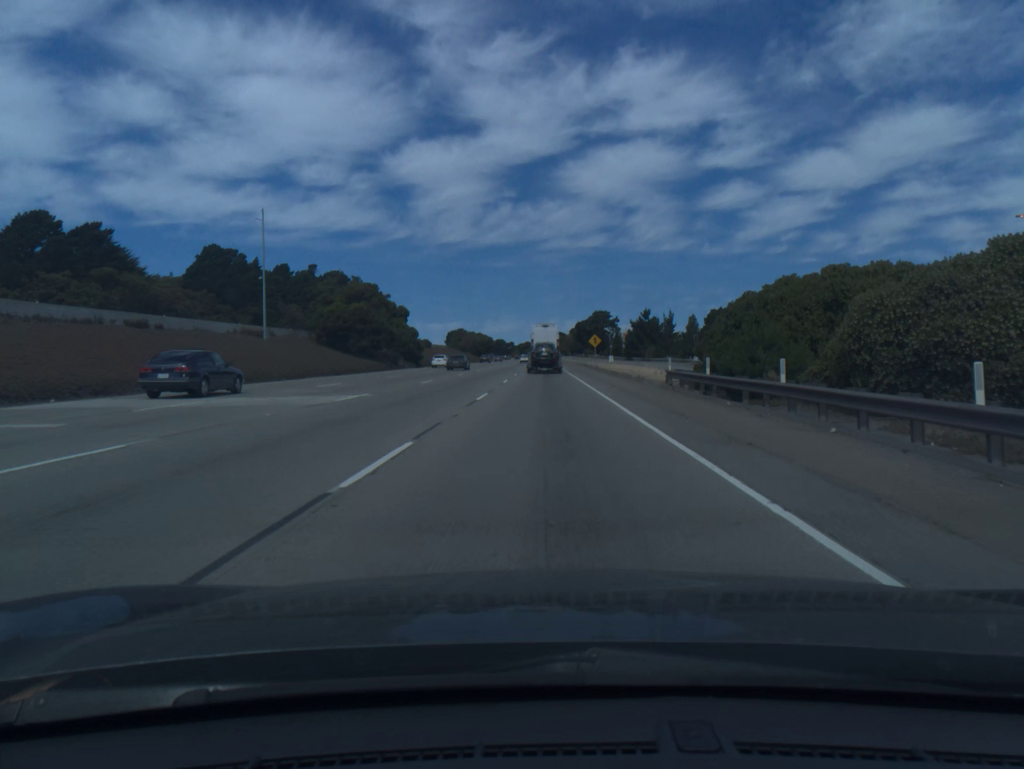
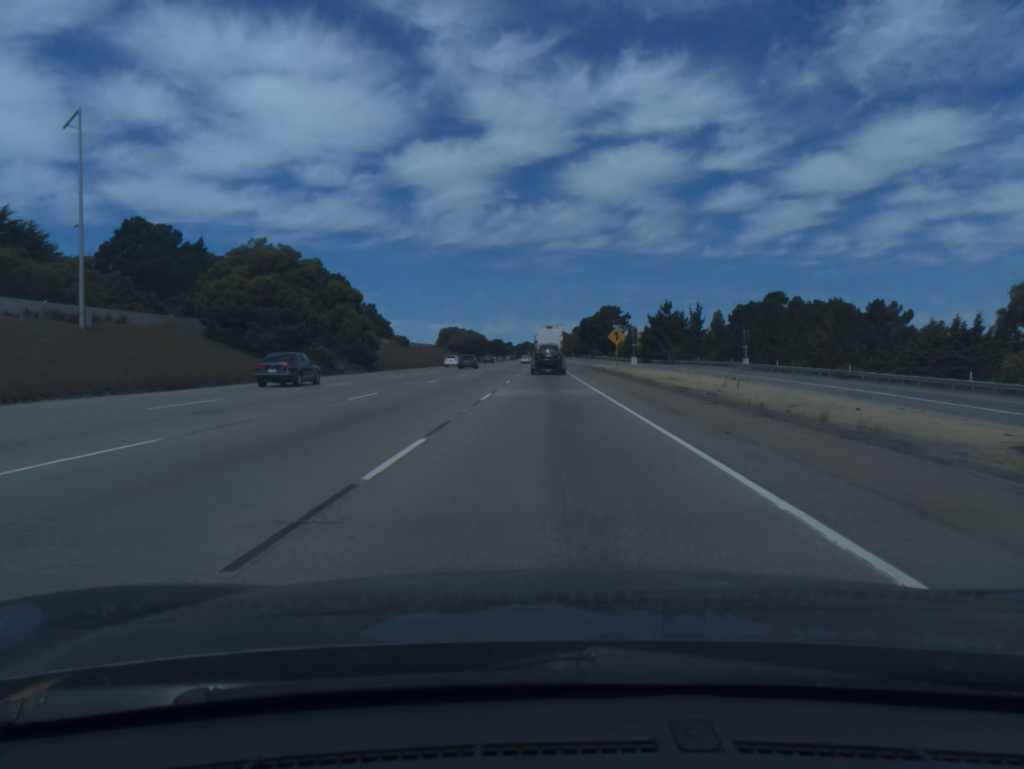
(0.0, +28.5) m; 0°
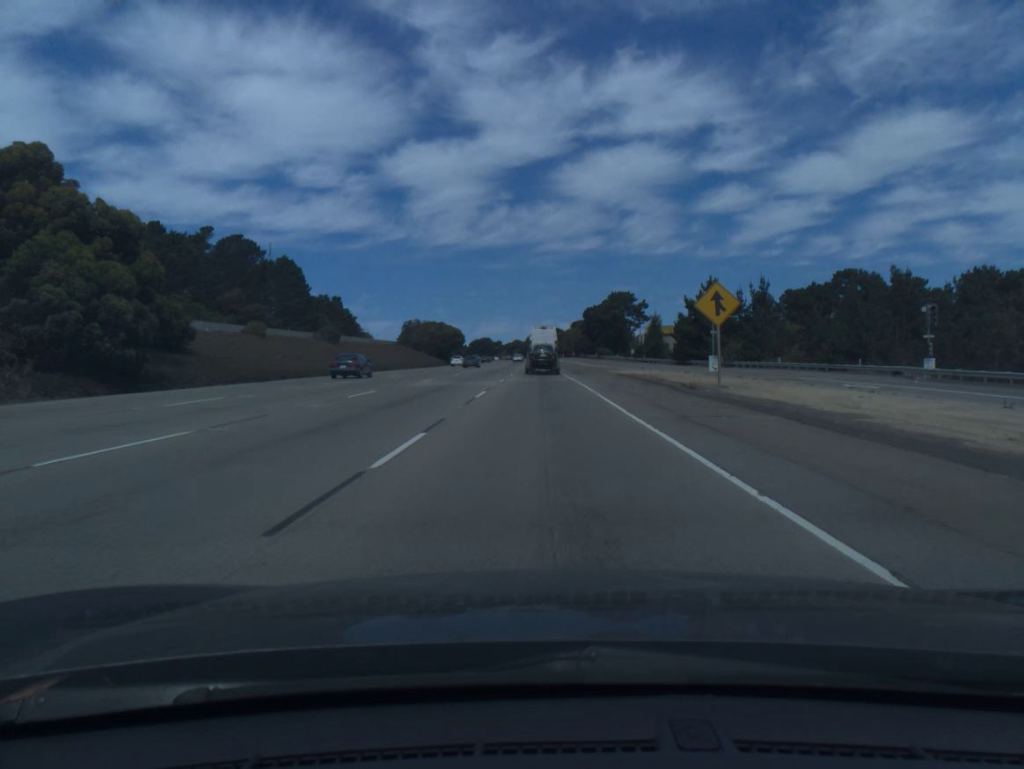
(+0.2, +42.9) m; 0°
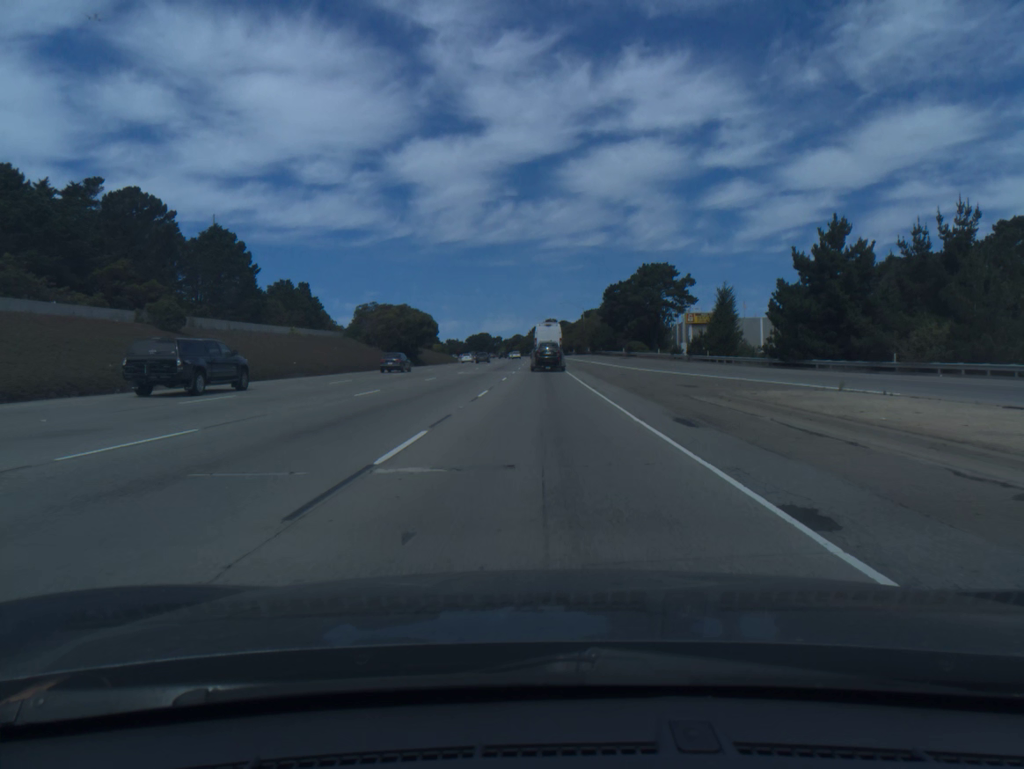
(0.0, +43.2) m; 0°
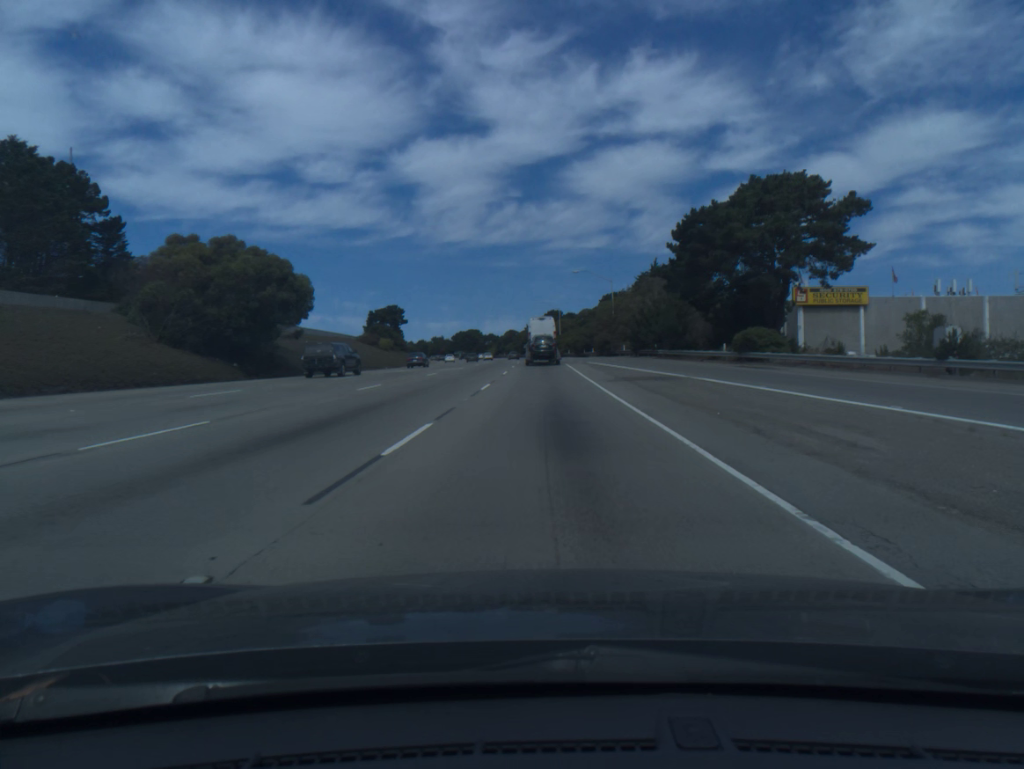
(-0.1, +58.0) m; 0°
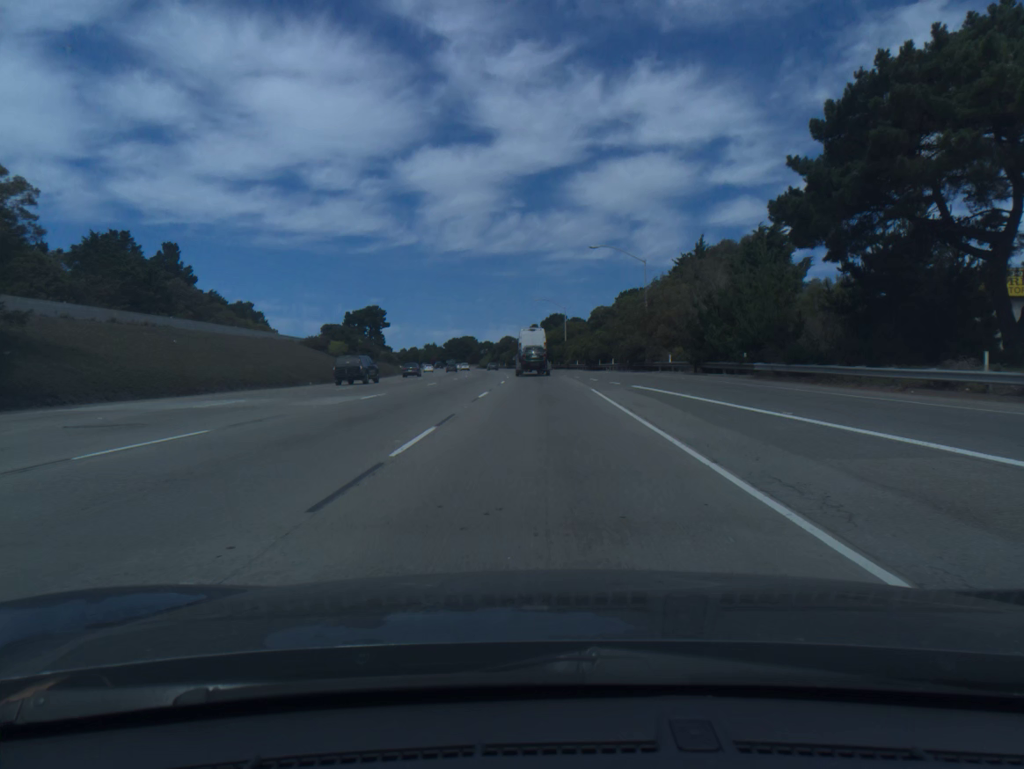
(0.0, +29.0) m; 0°
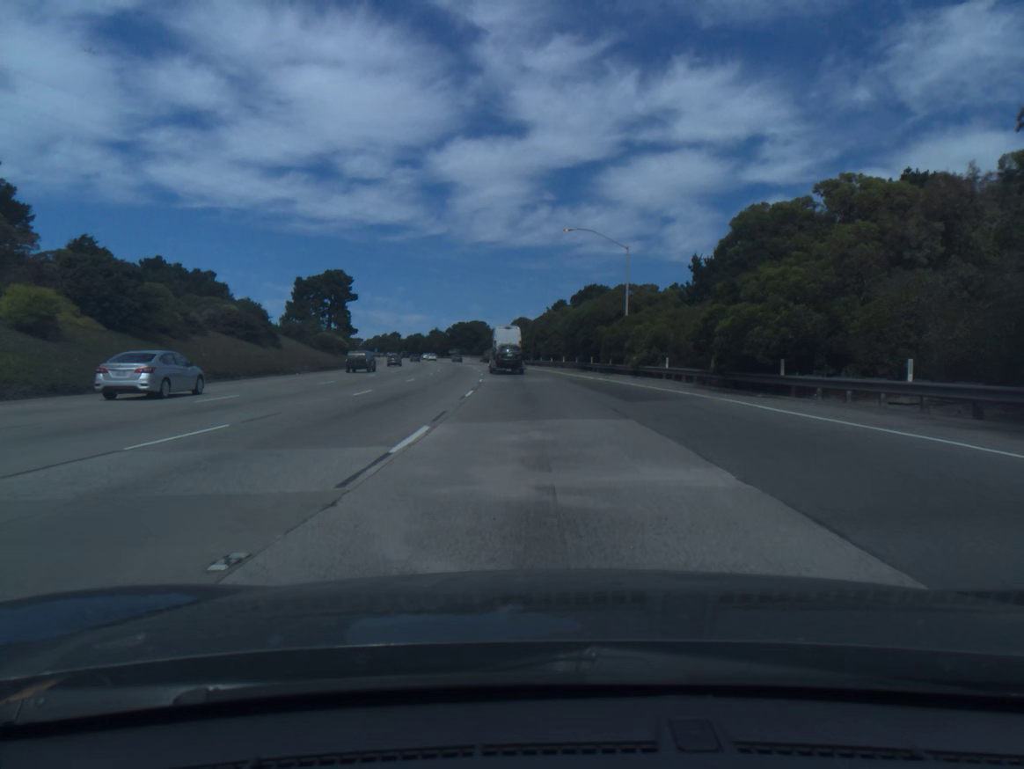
(-0.6, +57.8) m; -2°
